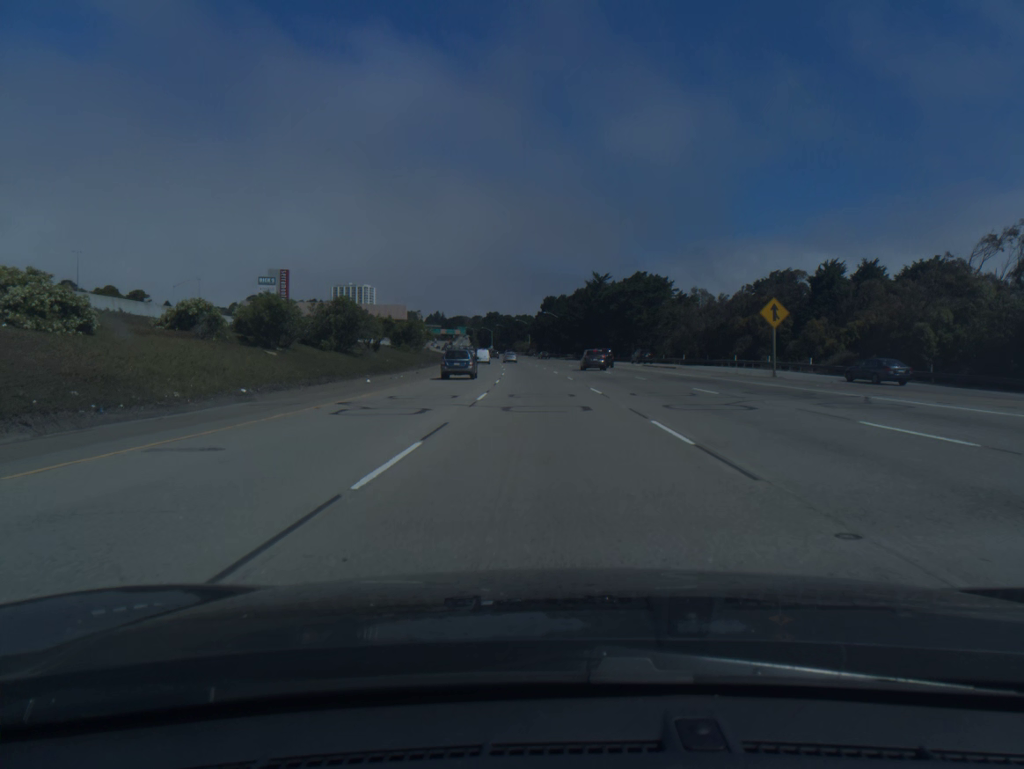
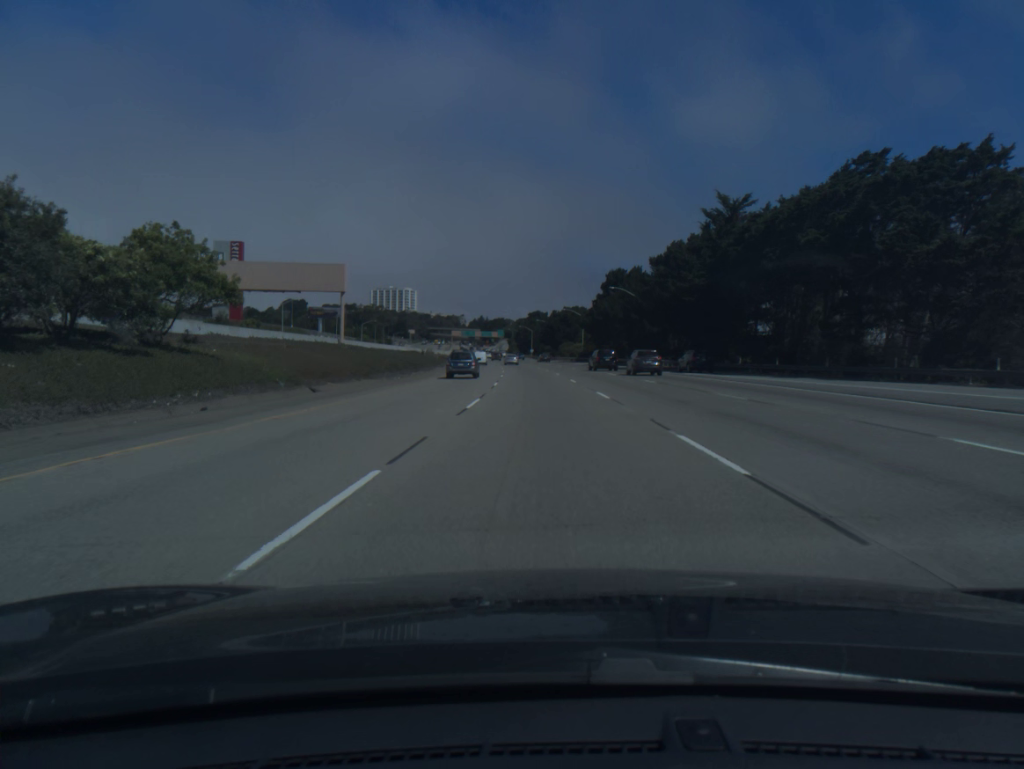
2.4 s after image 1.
(-2.2, +75.9) m; -3°
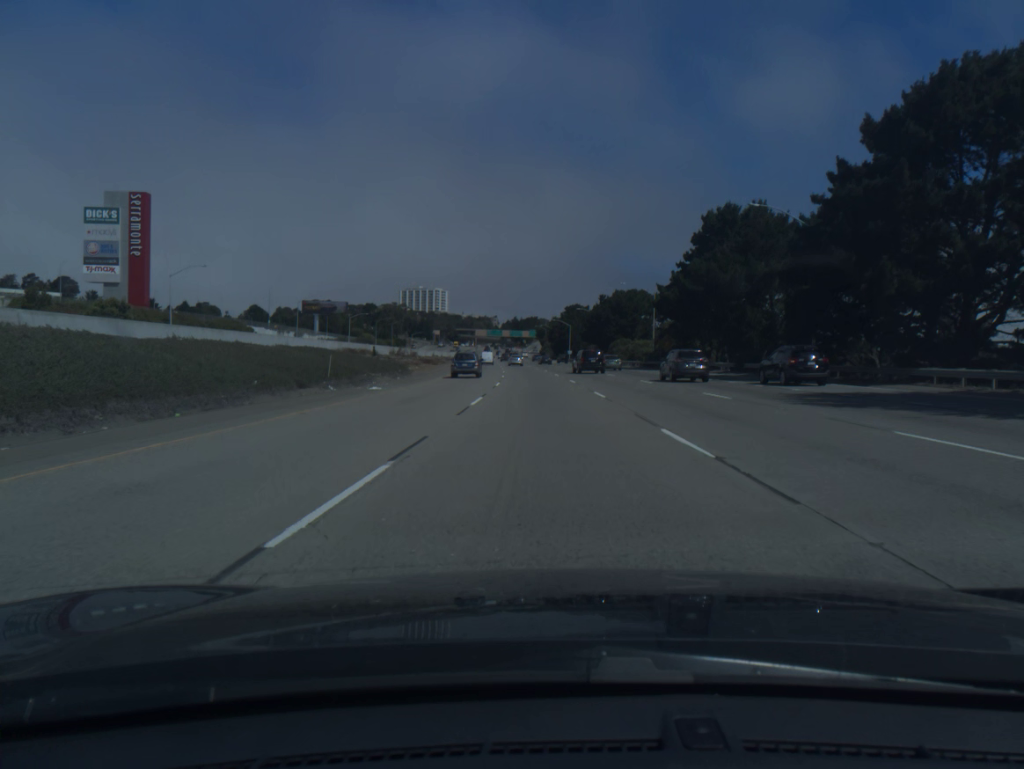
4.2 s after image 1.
(-1.3, +56.7) m; -3°
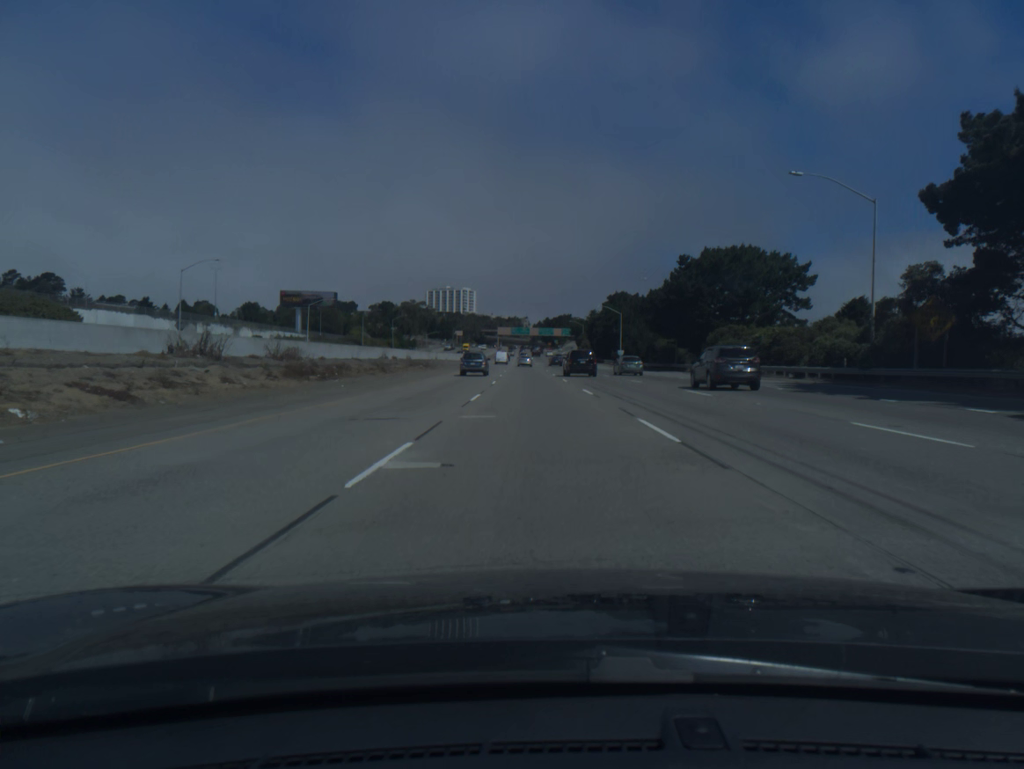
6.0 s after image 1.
(-1.2, +56.7) m; -2°
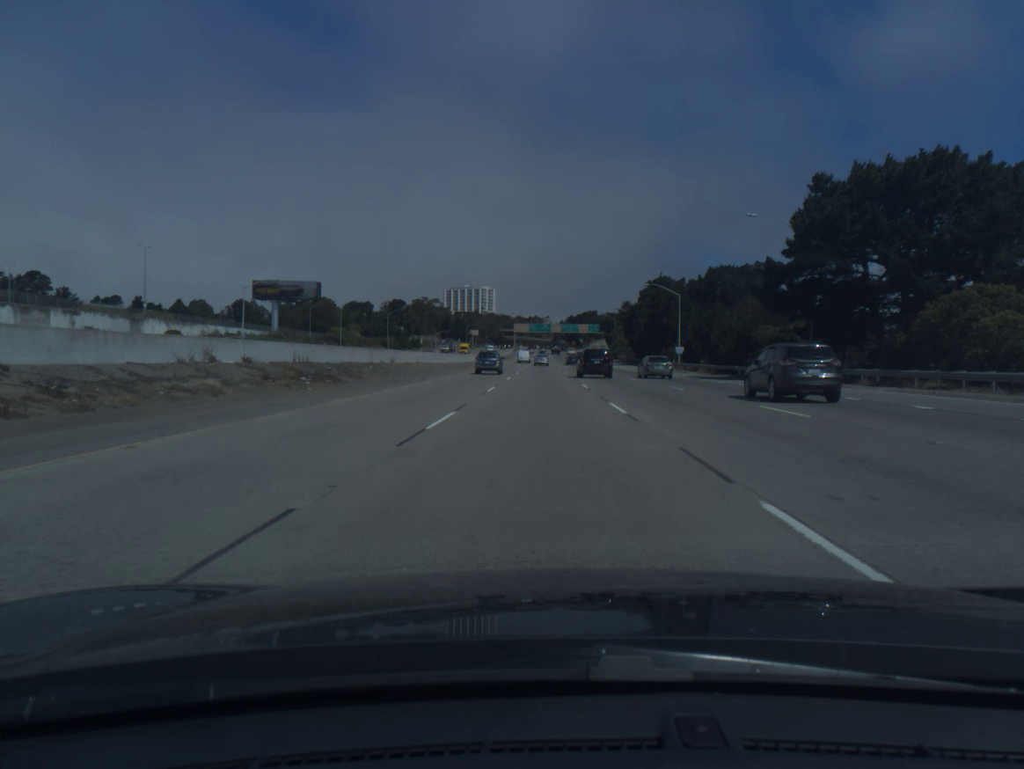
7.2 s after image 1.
(-0.5, +37.8) m; -2°
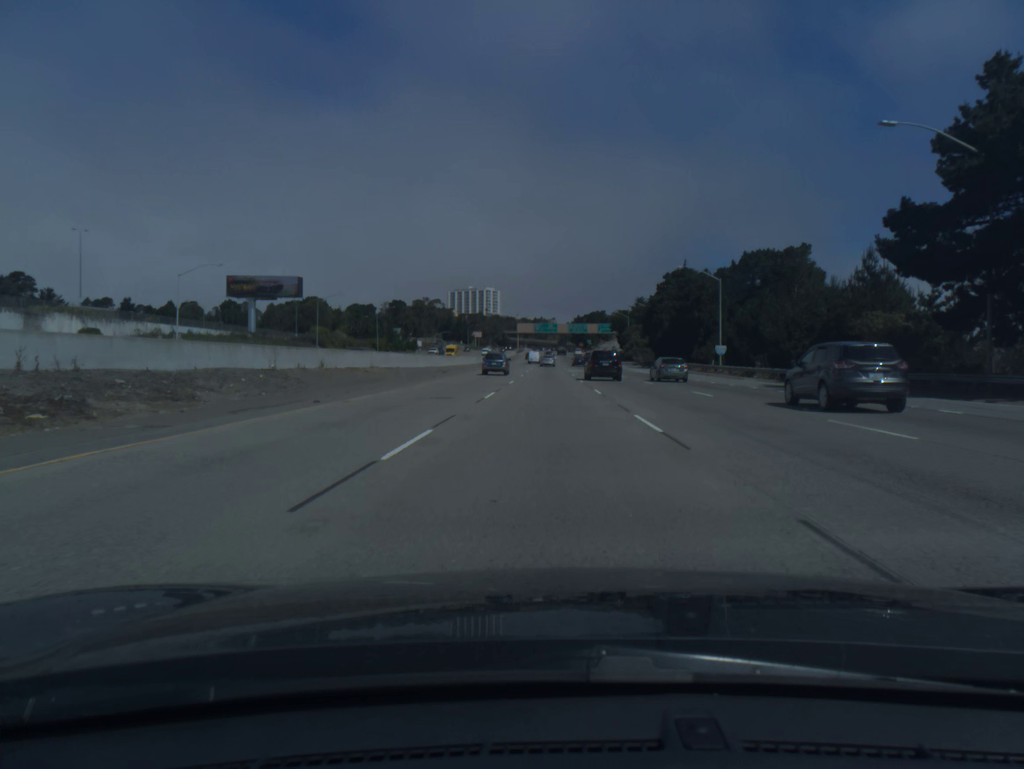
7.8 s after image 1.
(-0.1, +18.9) m; -1°
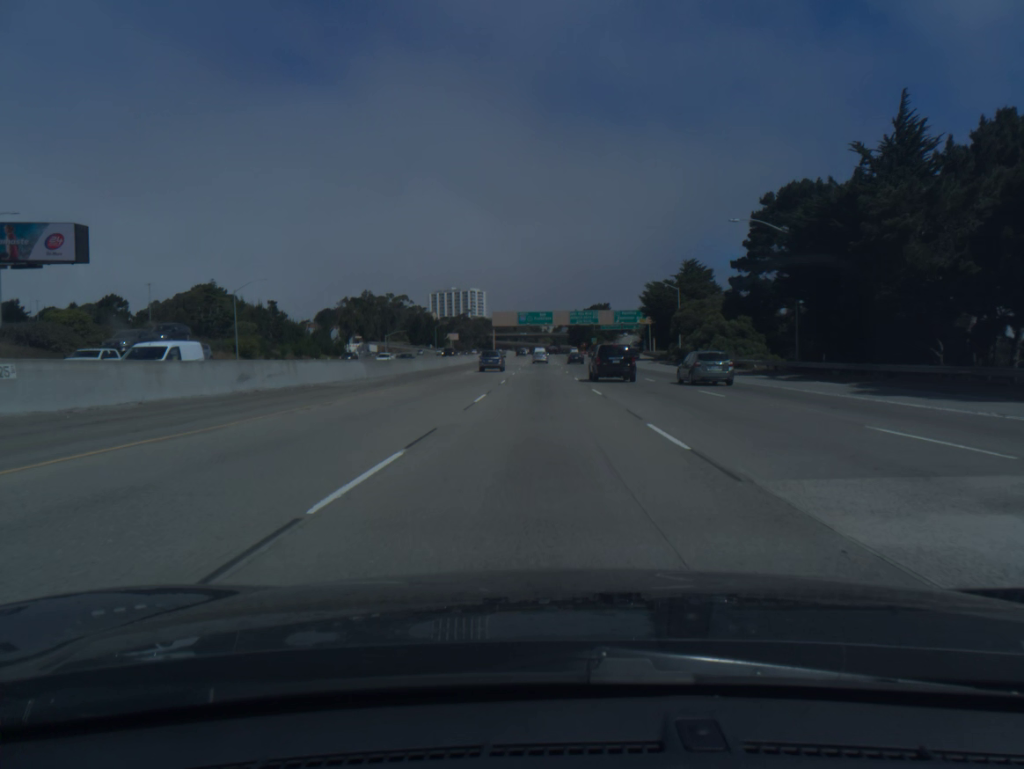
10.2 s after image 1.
(+0.2, +75.7) m; +1°
